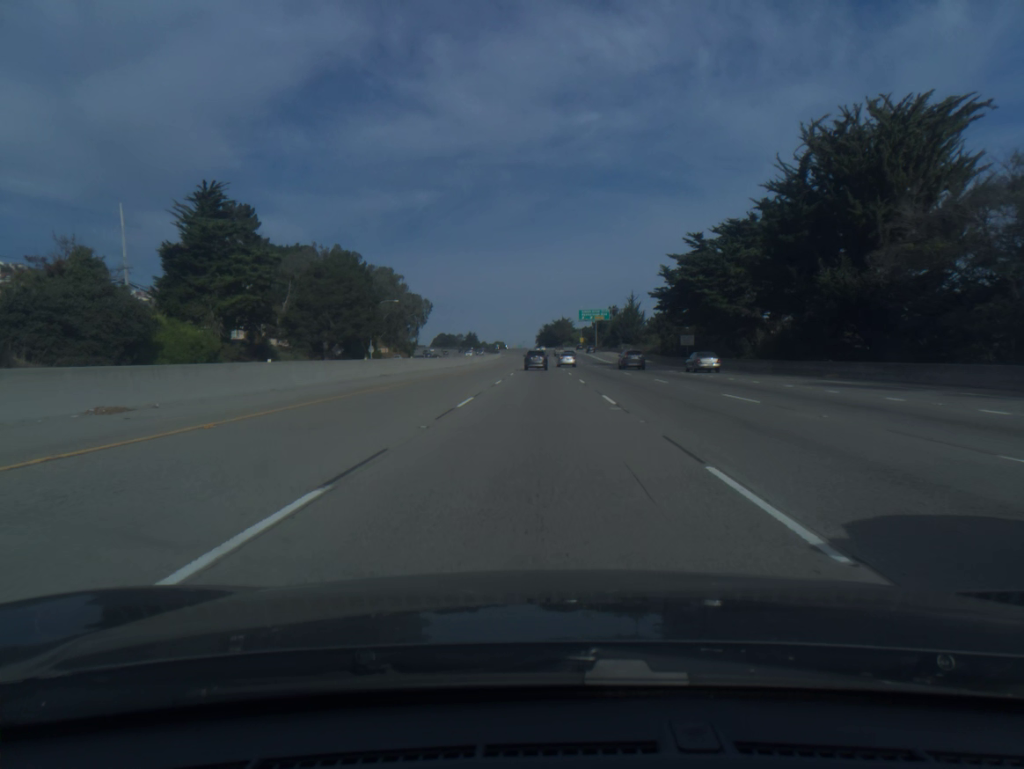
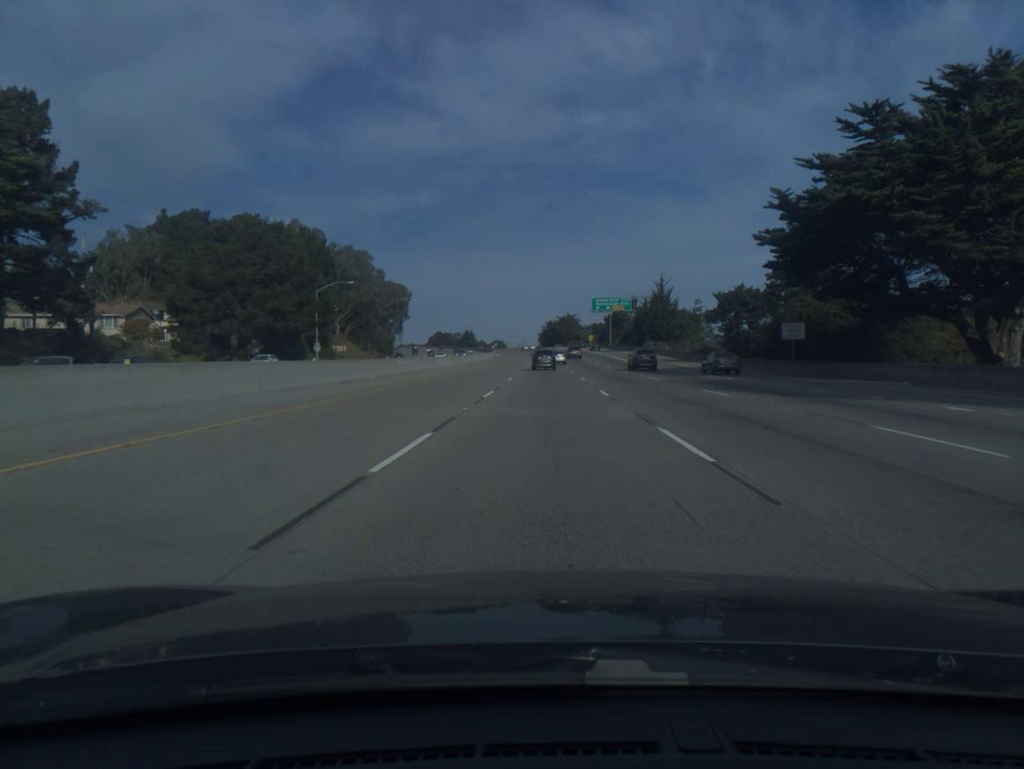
(-0.2, +39.1) m; 0°
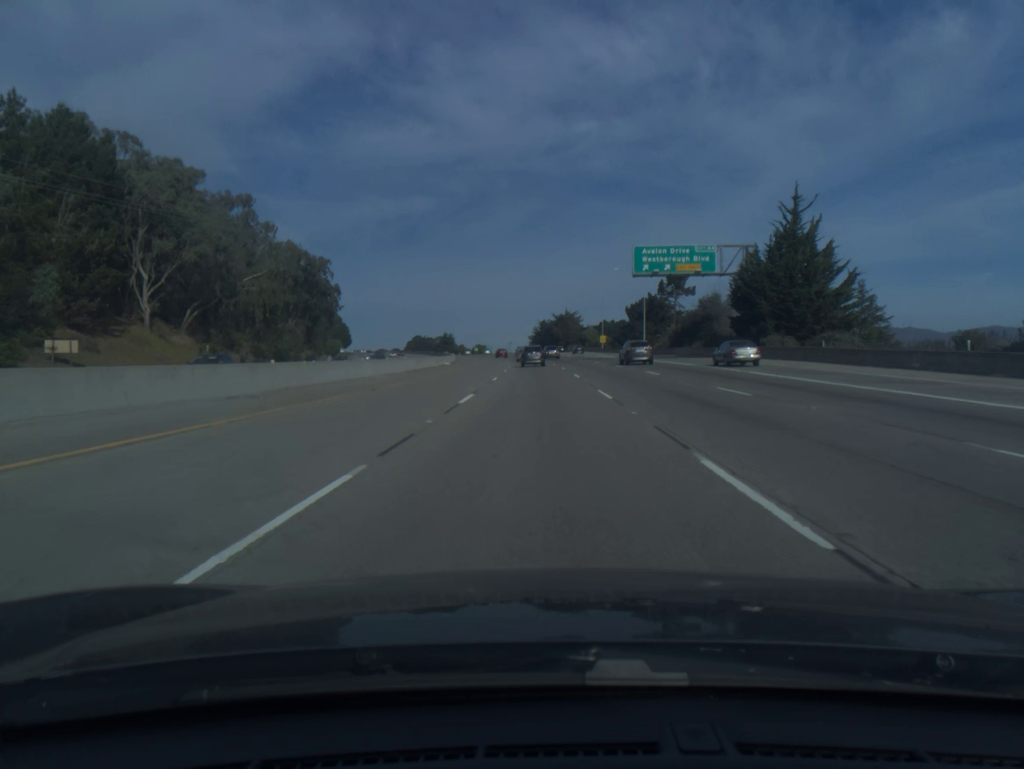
(+0.6, +77.0) m; +1°
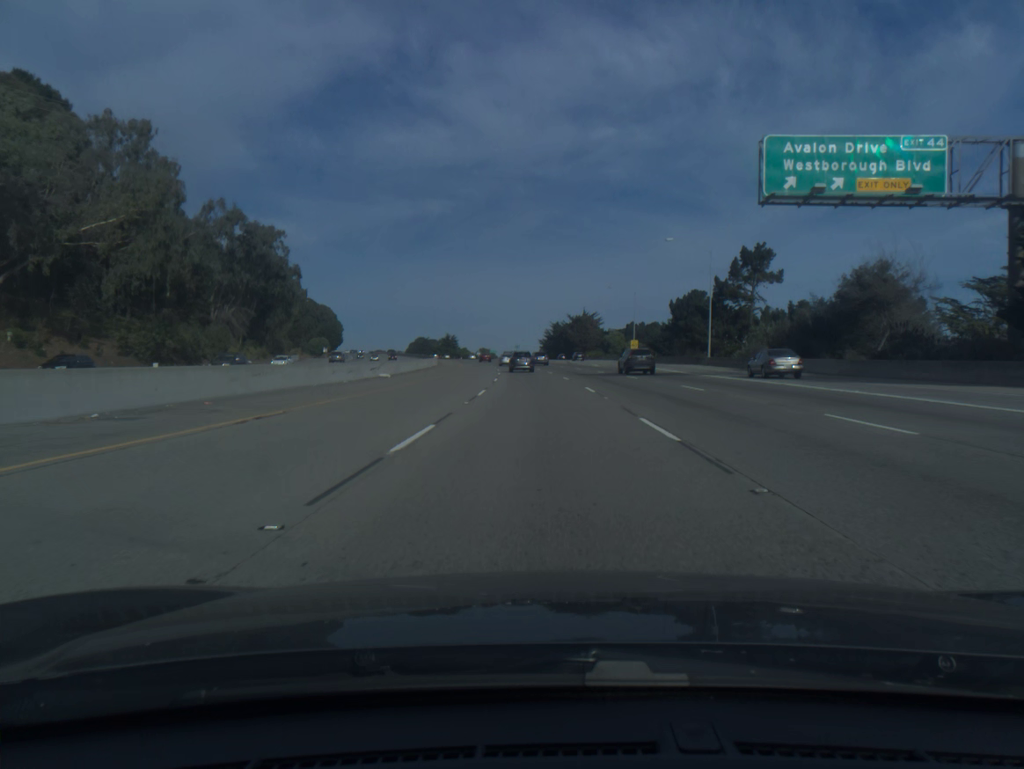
(-0.2, +37.9) m; -1°
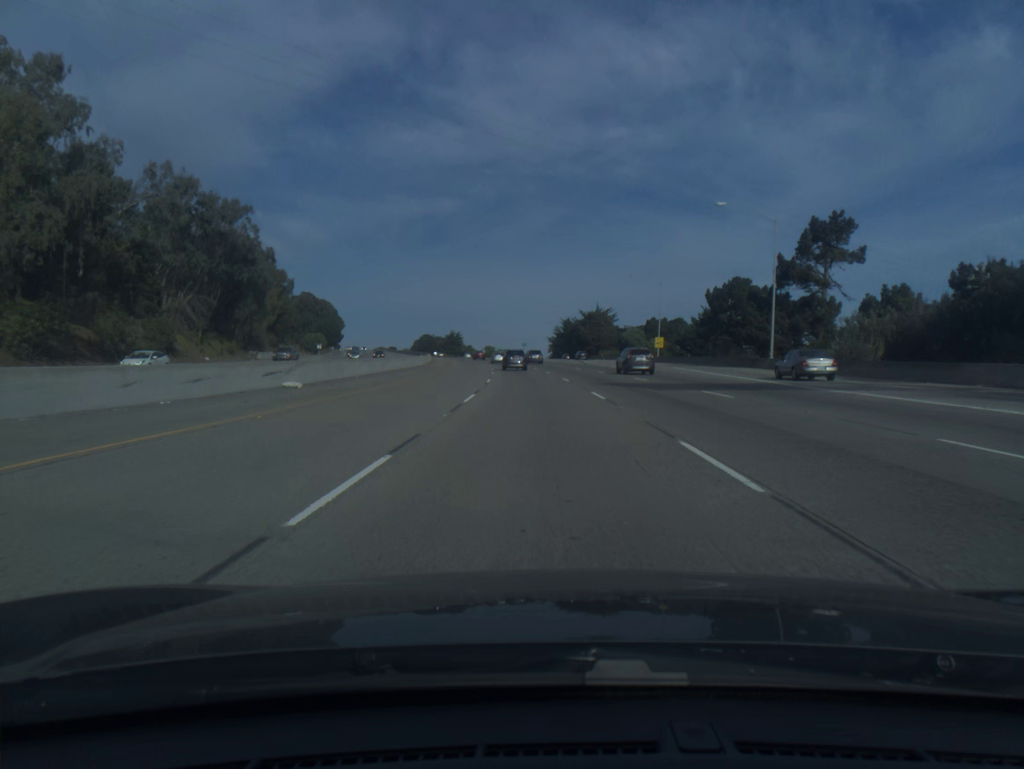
(-0.1, +18.8) m; -1°
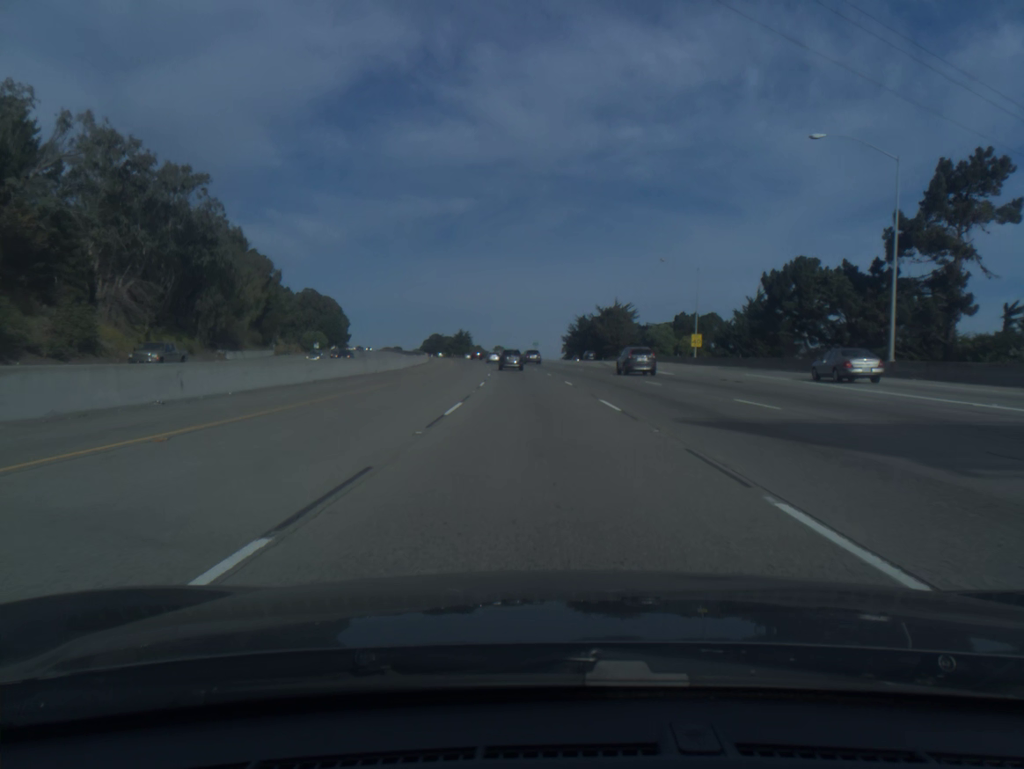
(-0.1, +18.7) m; -1°
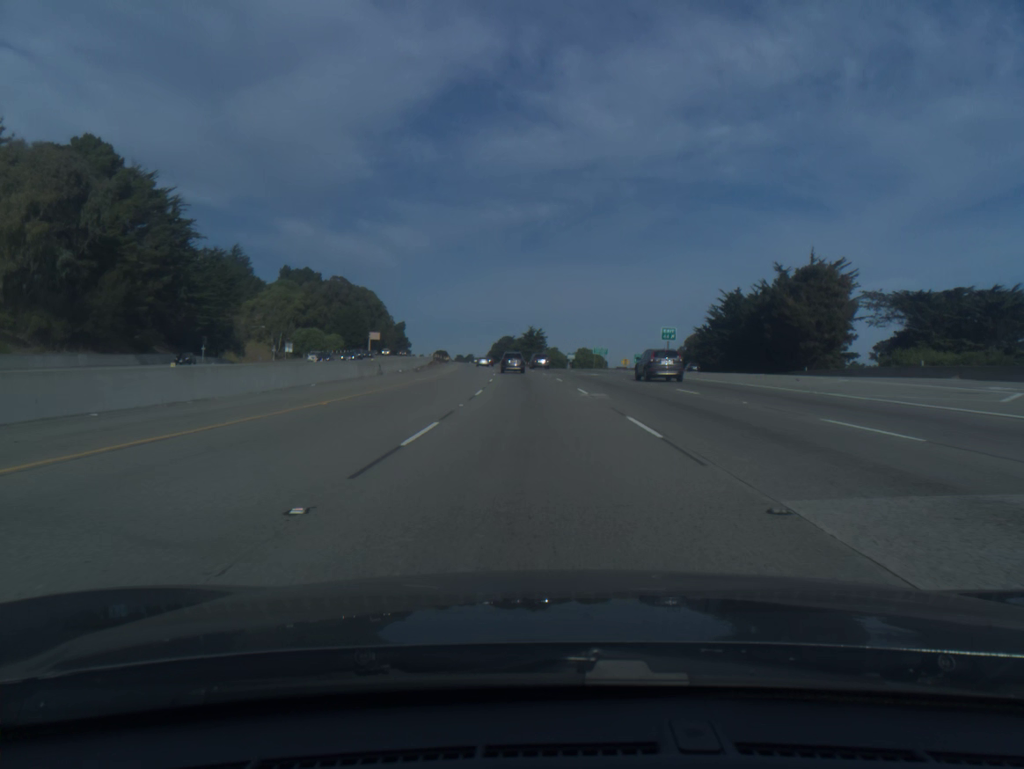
(-4.8, +93.0) m; -6°
